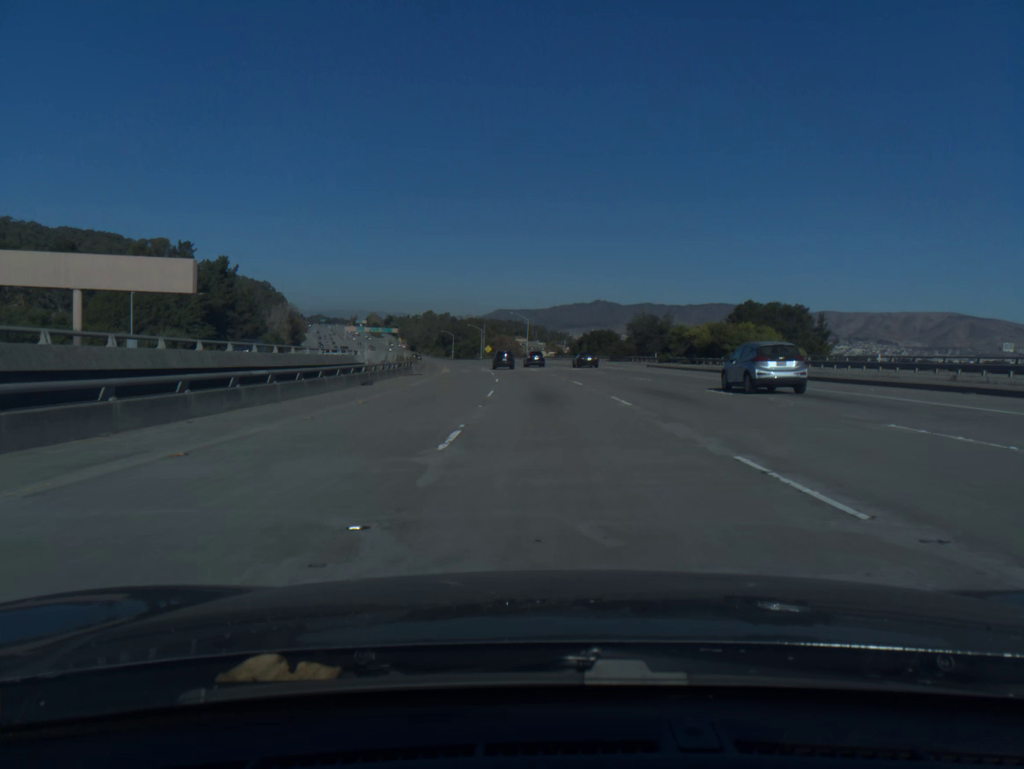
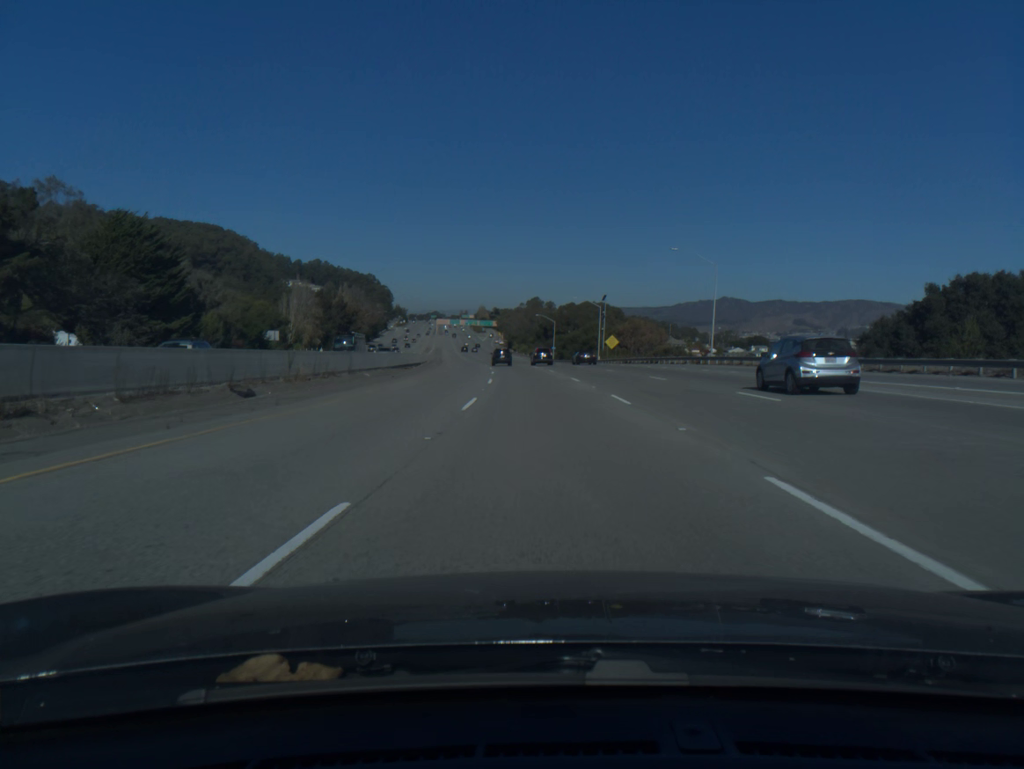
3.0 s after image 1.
(-7.4, +102.5) m; -9°
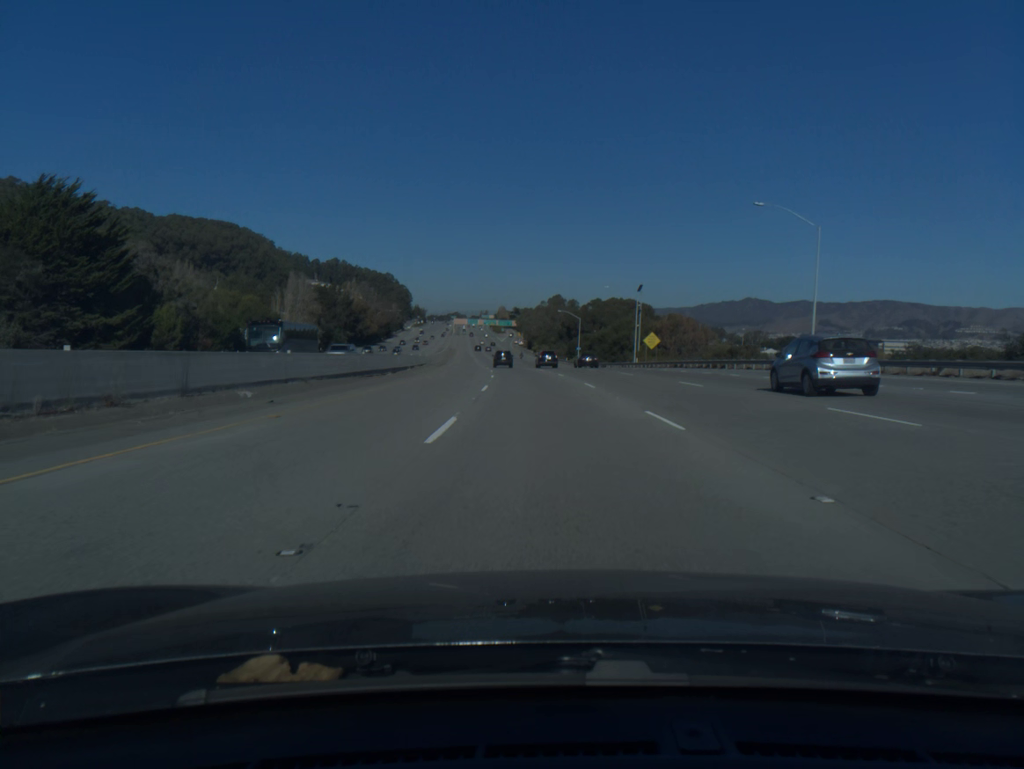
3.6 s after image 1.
(-0.3, +20.8) m; -2°
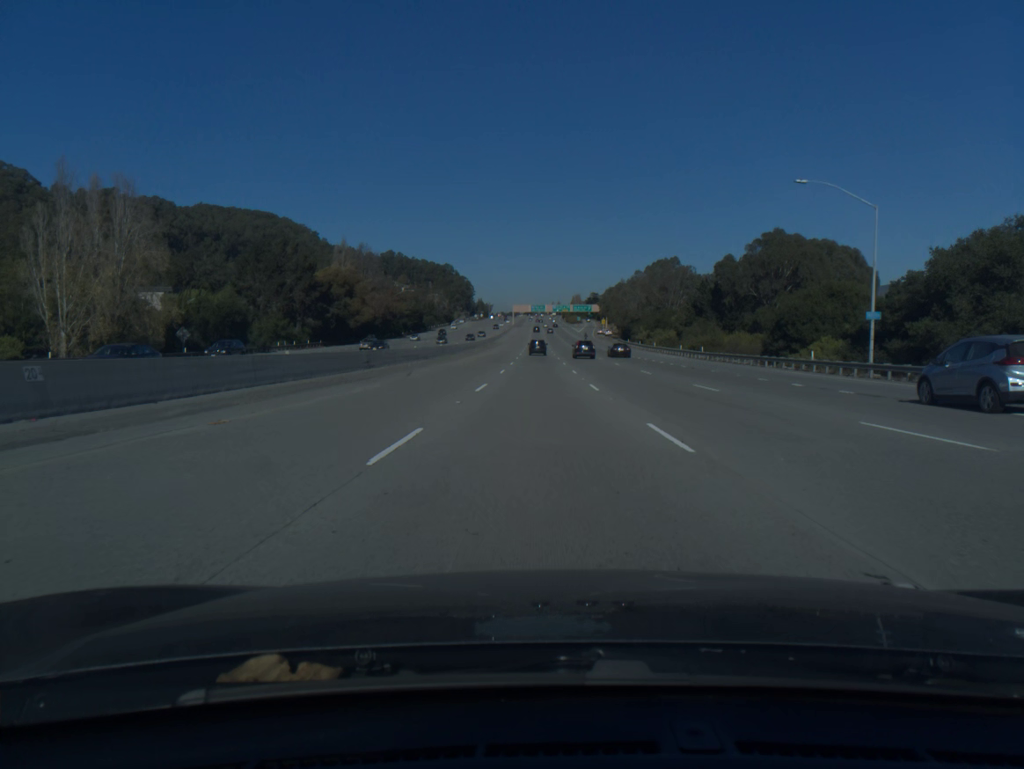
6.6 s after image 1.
(-6.3, +104.2) m; -5°
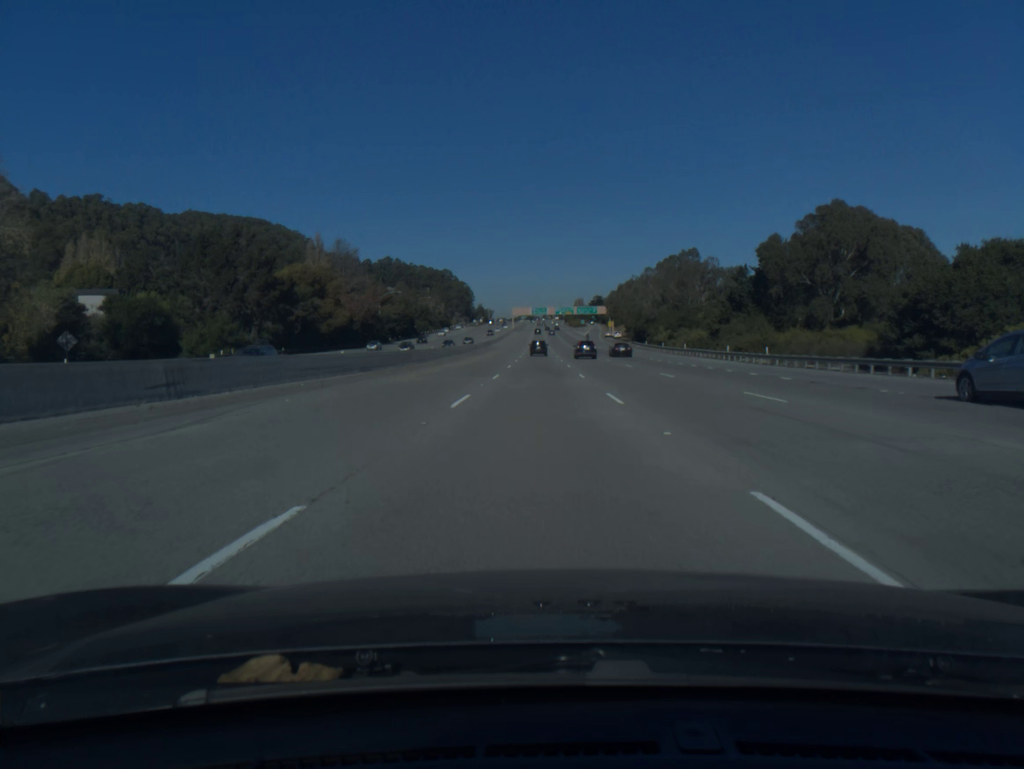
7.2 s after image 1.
(0.0, +21.2) m; 0°
